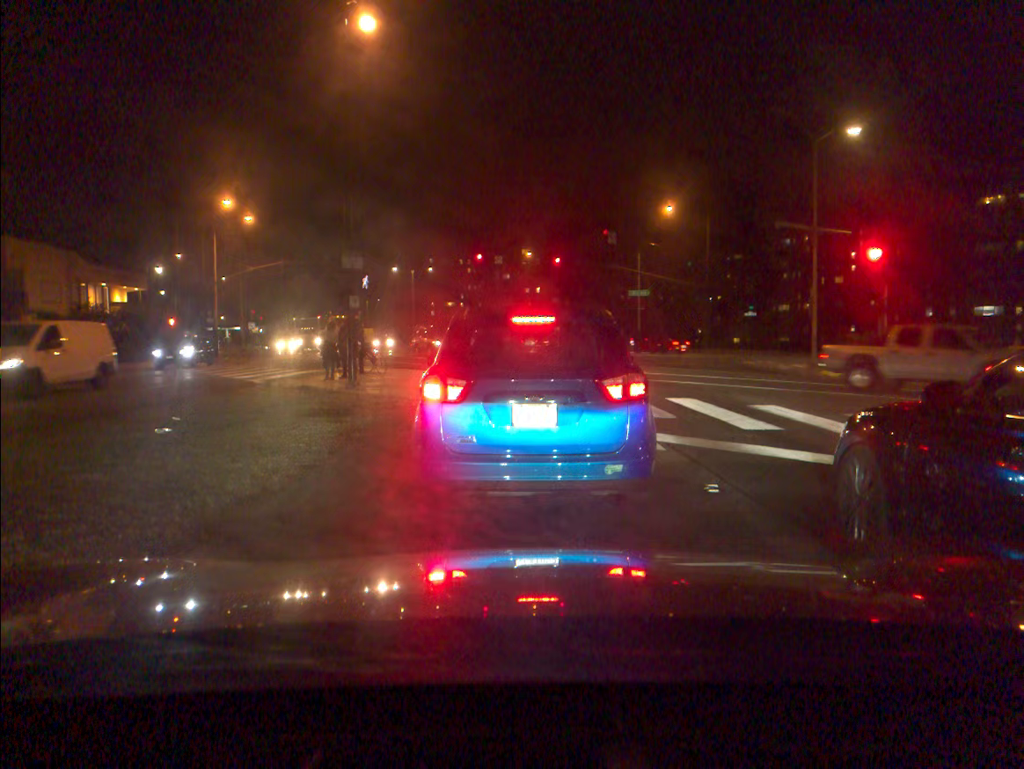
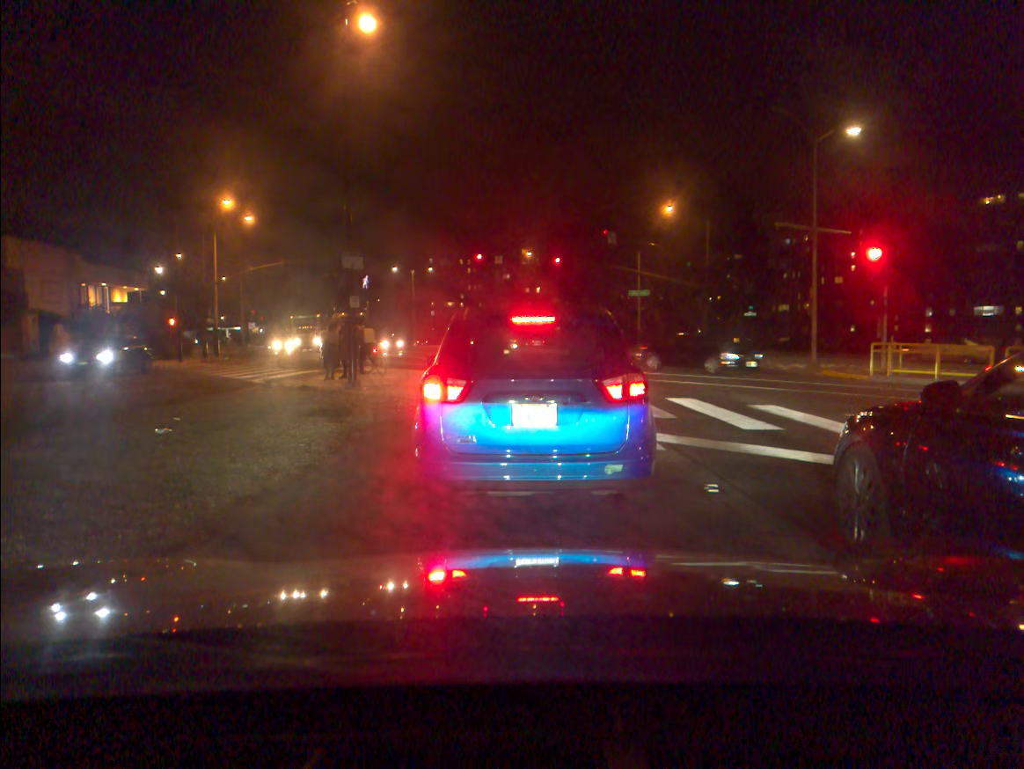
(0.0, 0.0) m; 0°
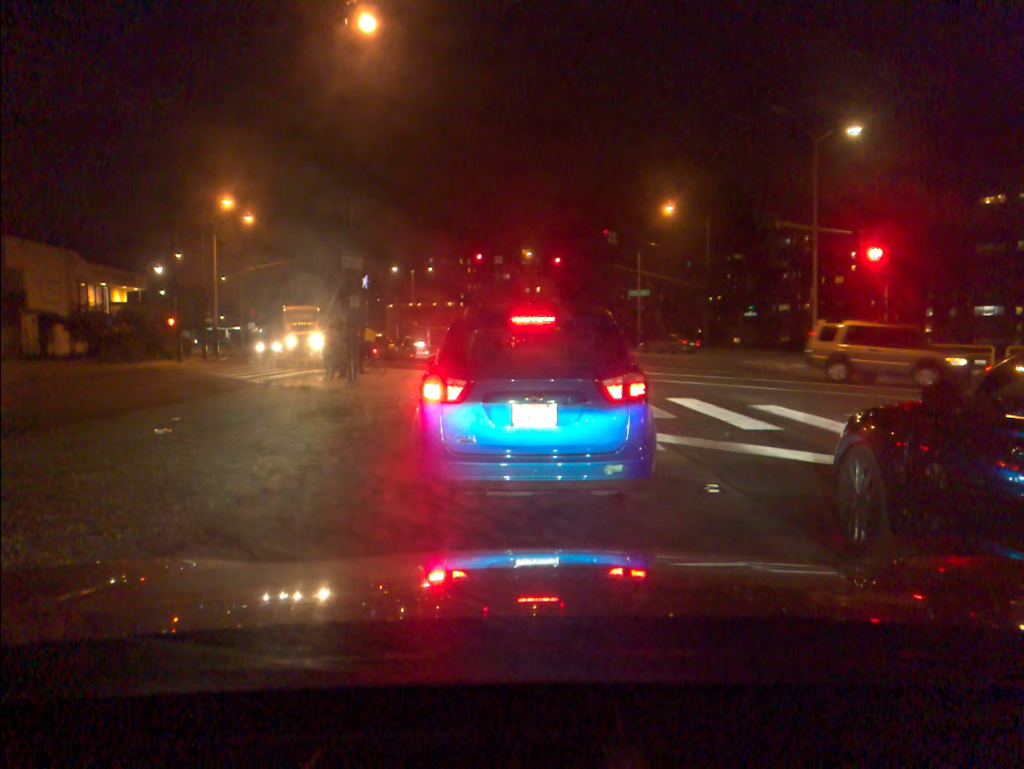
(0.0, 0.0) m; 0°
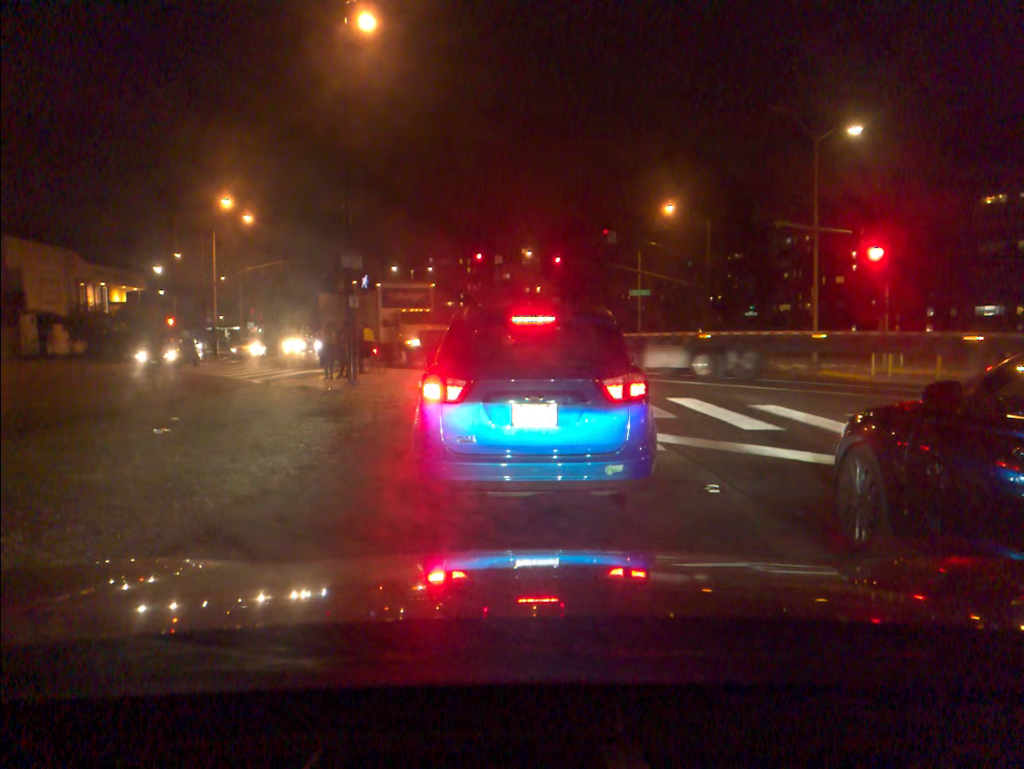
(0.0, 0.0) m; -1°
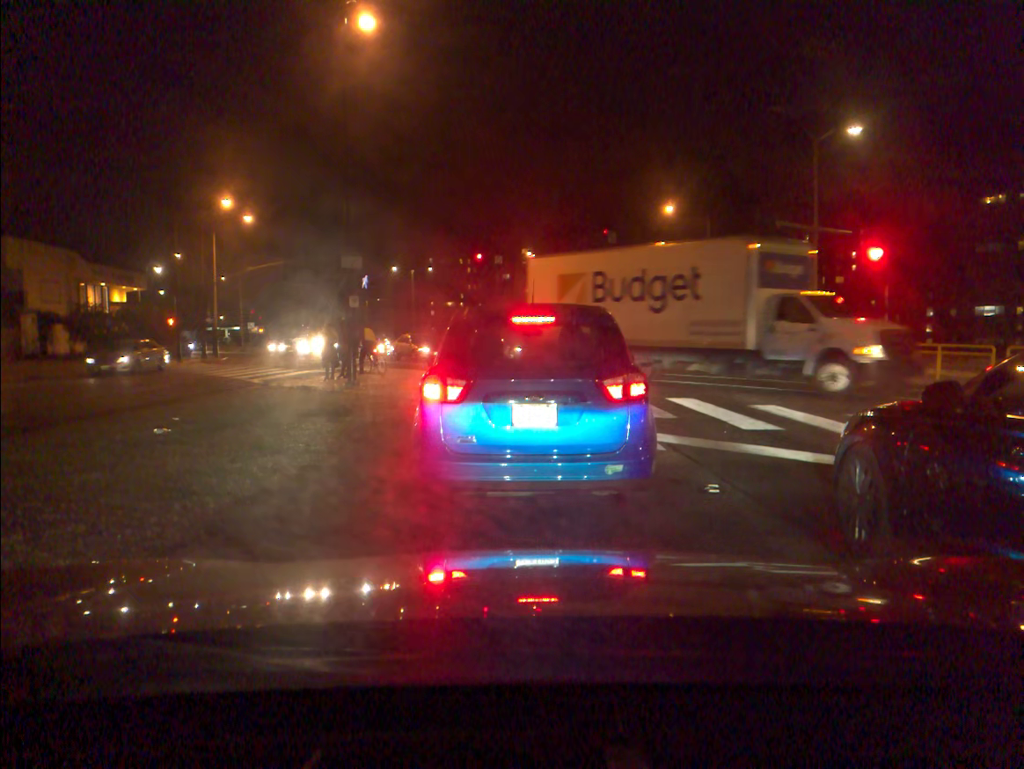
(0.0, 0.0) m; 0°
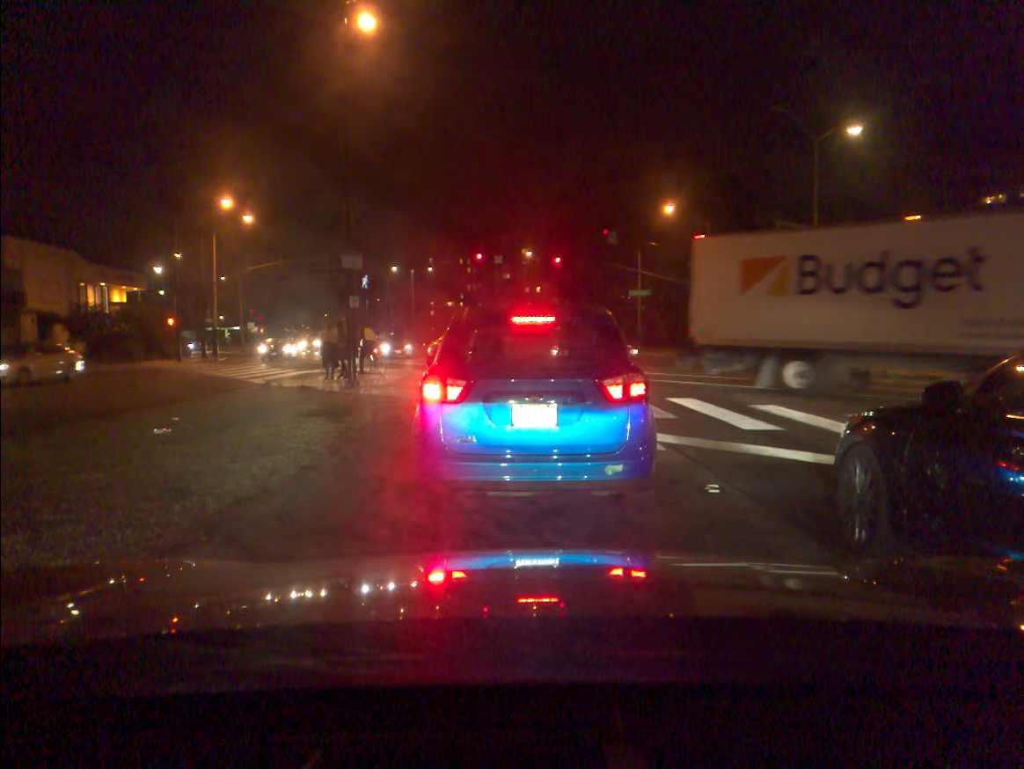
(0.0, 0.0) m; 0°
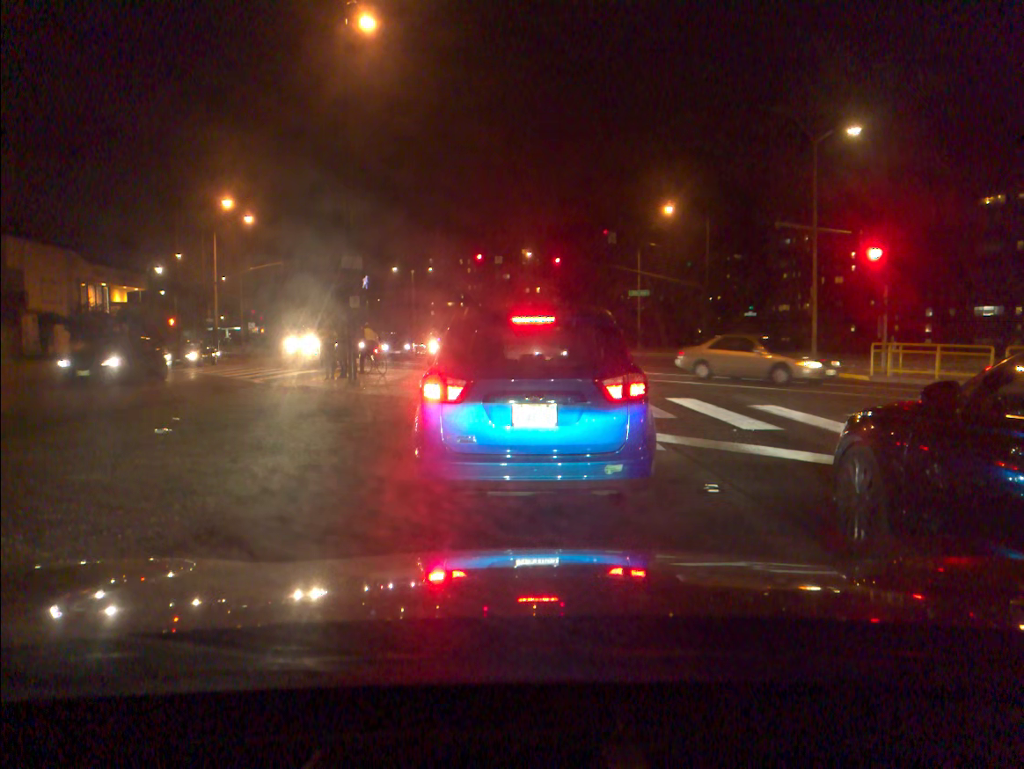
(0.0, 0.0) m; 0°
